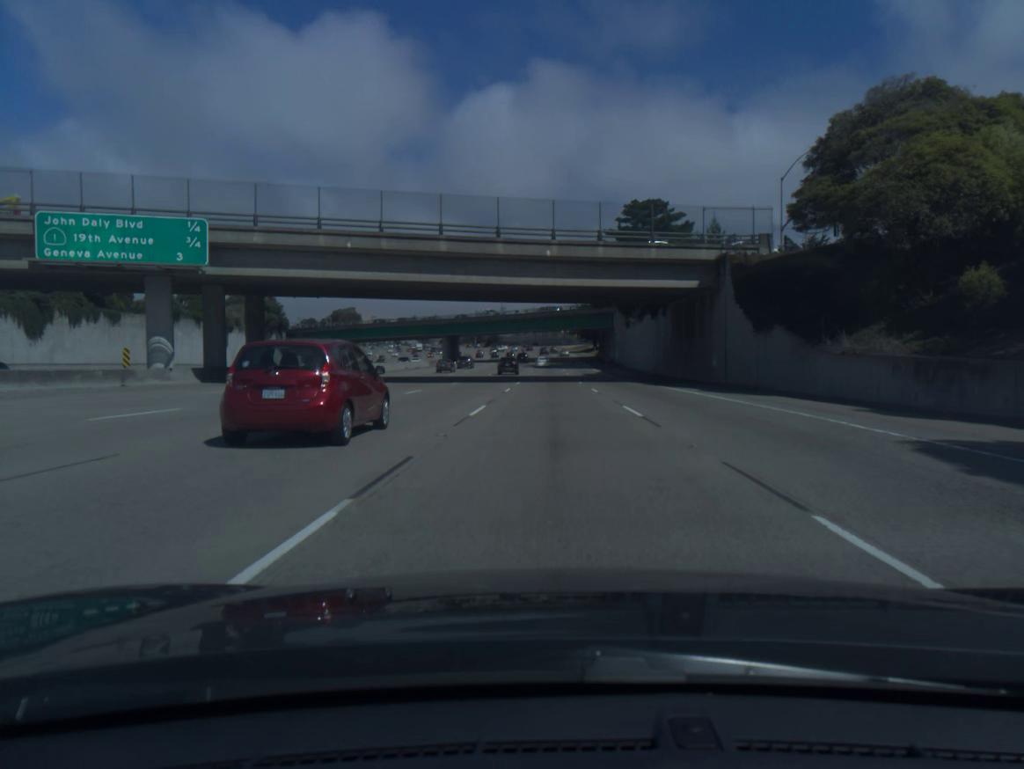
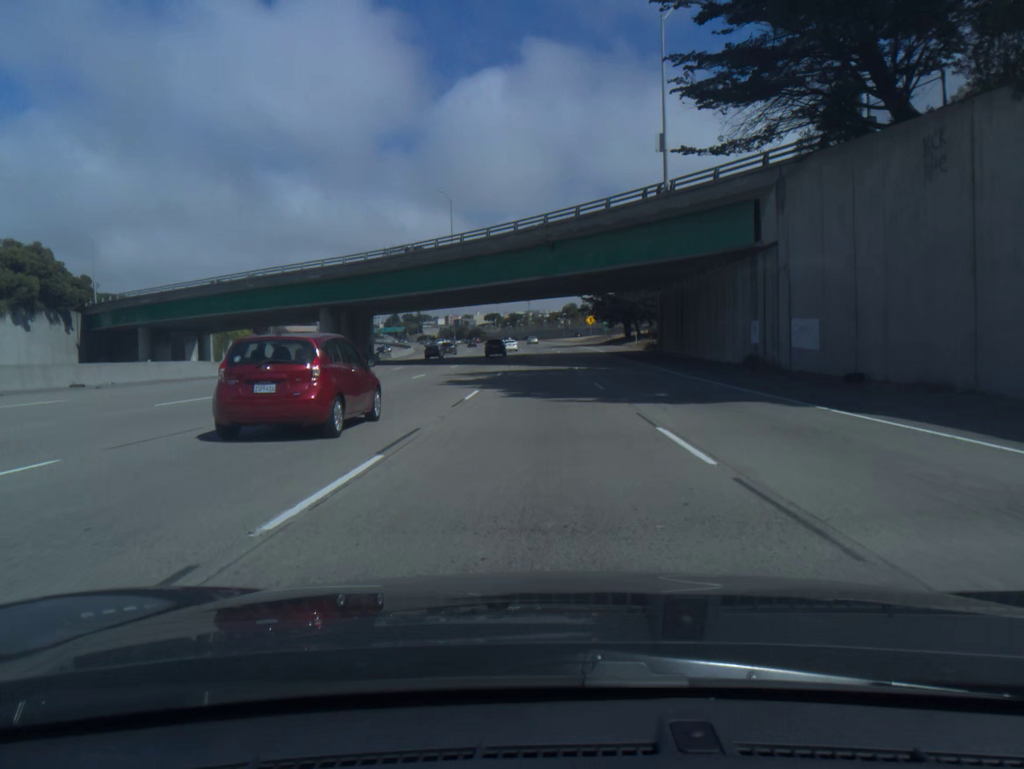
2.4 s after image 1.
(+1.1, +81.2) m; 0°
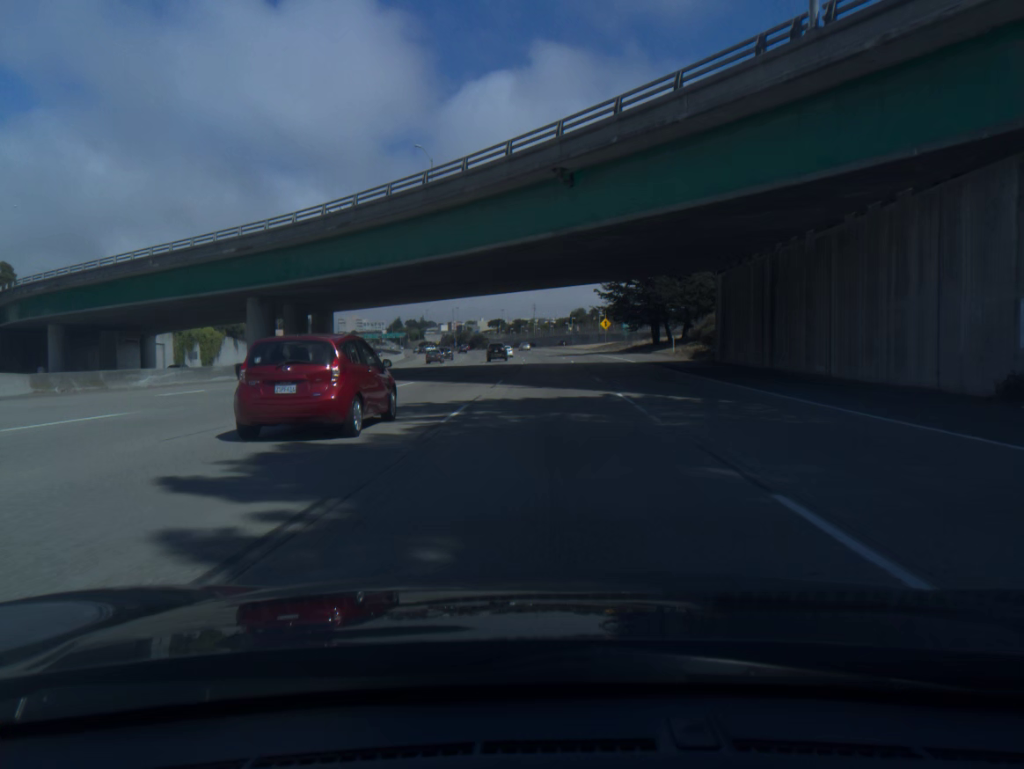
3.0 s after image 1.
(-0.1, +20.1) m; 0°
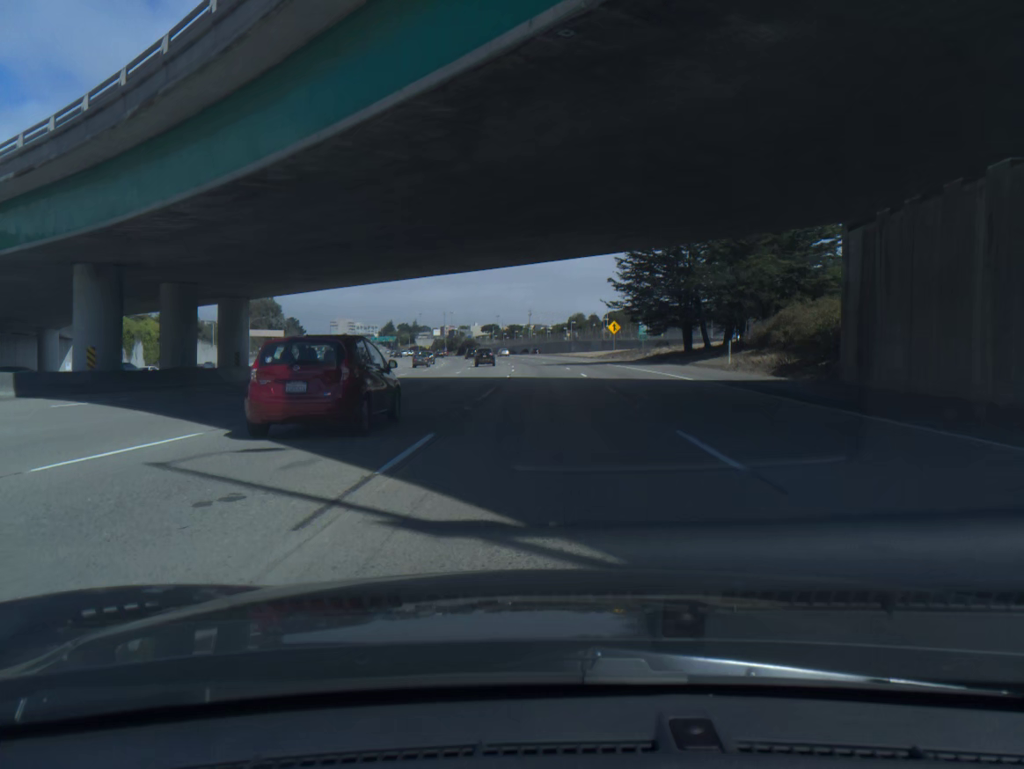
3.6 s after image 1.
(0.0, +19.9) m; 0°
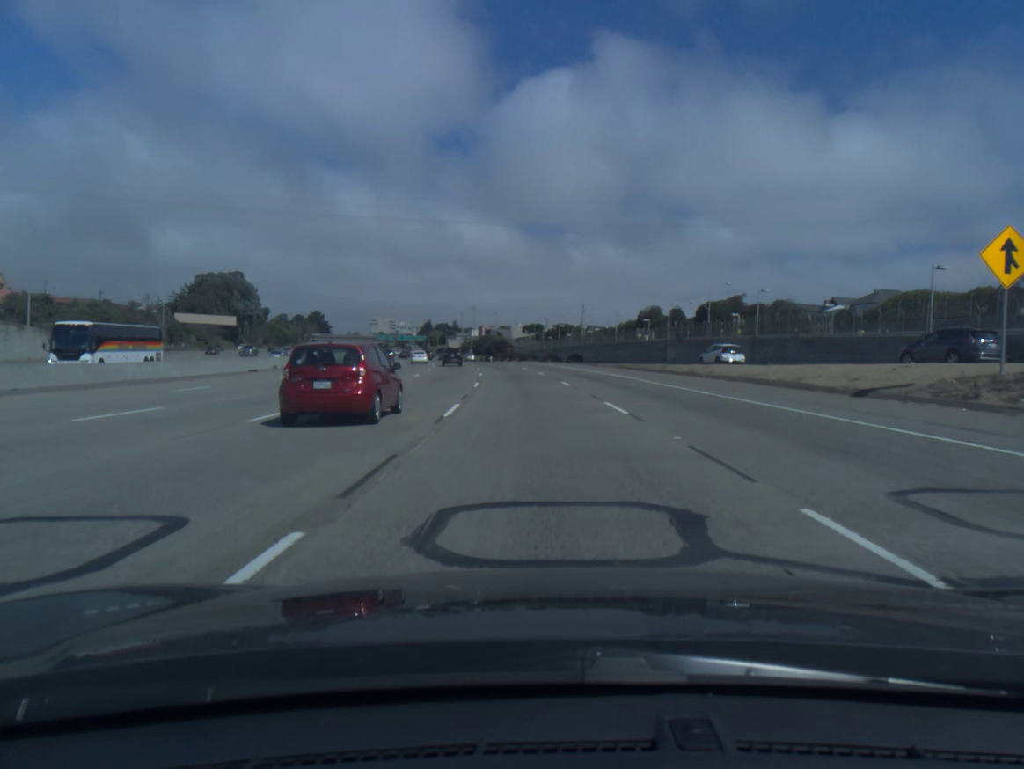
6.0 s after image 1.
(-1.1, +78.2) m; -3°
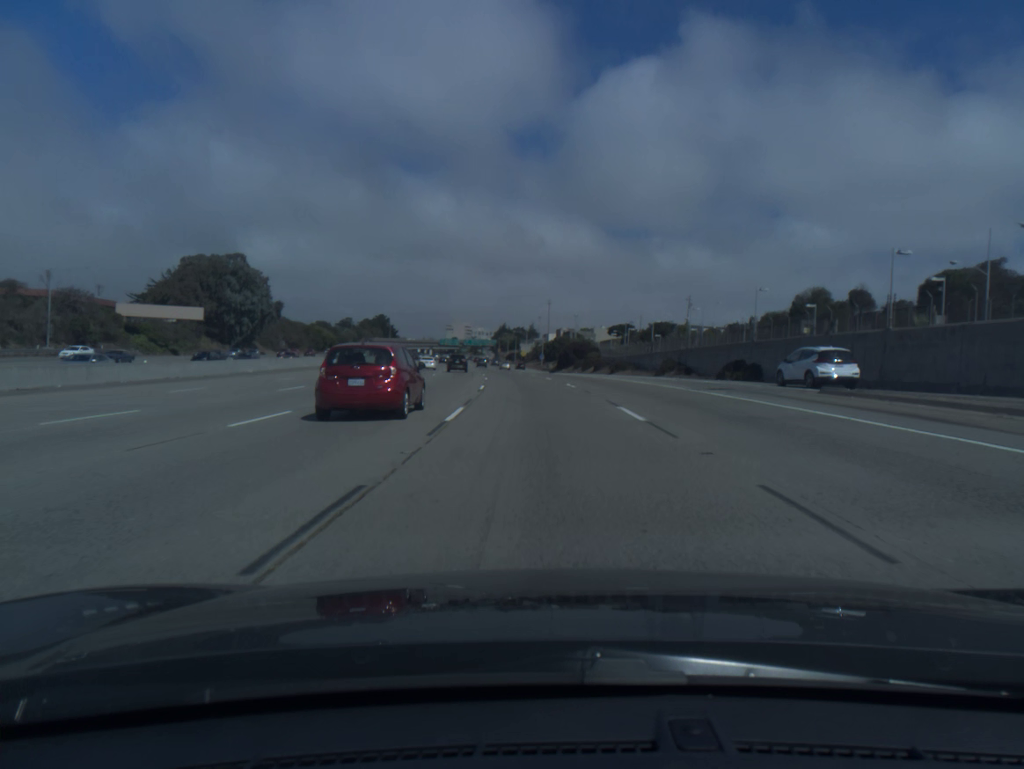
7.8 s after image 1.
(-2.9, +58.9) m; -6°
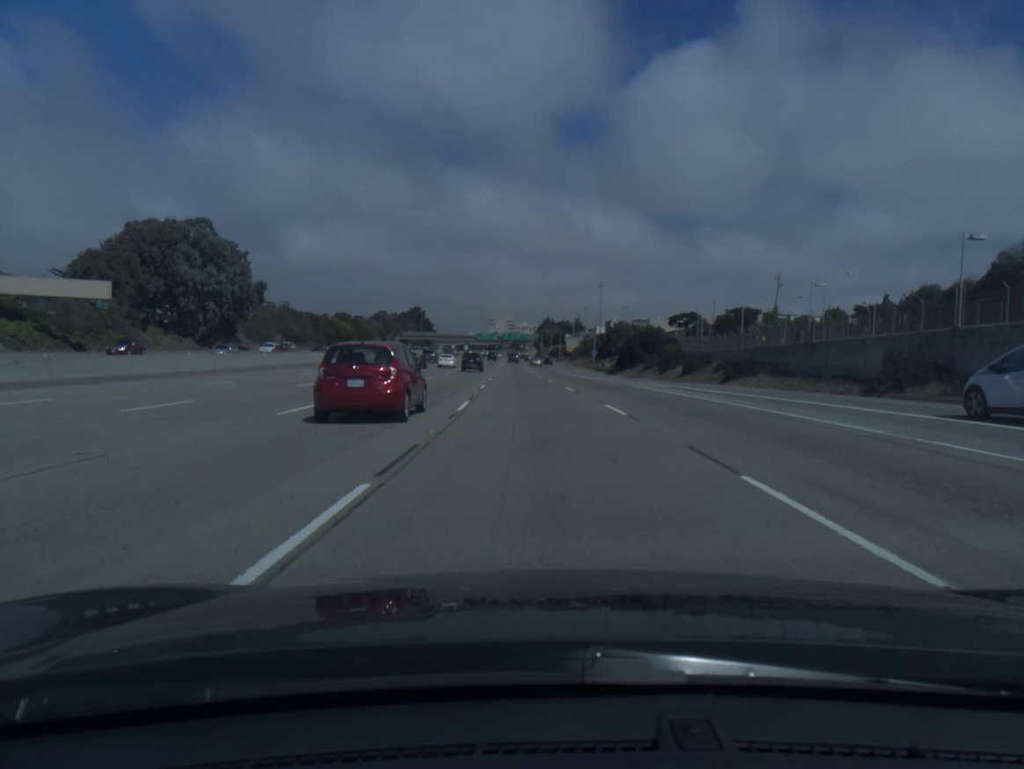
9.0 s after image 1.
(-1.2, +40.1) m; -3°
